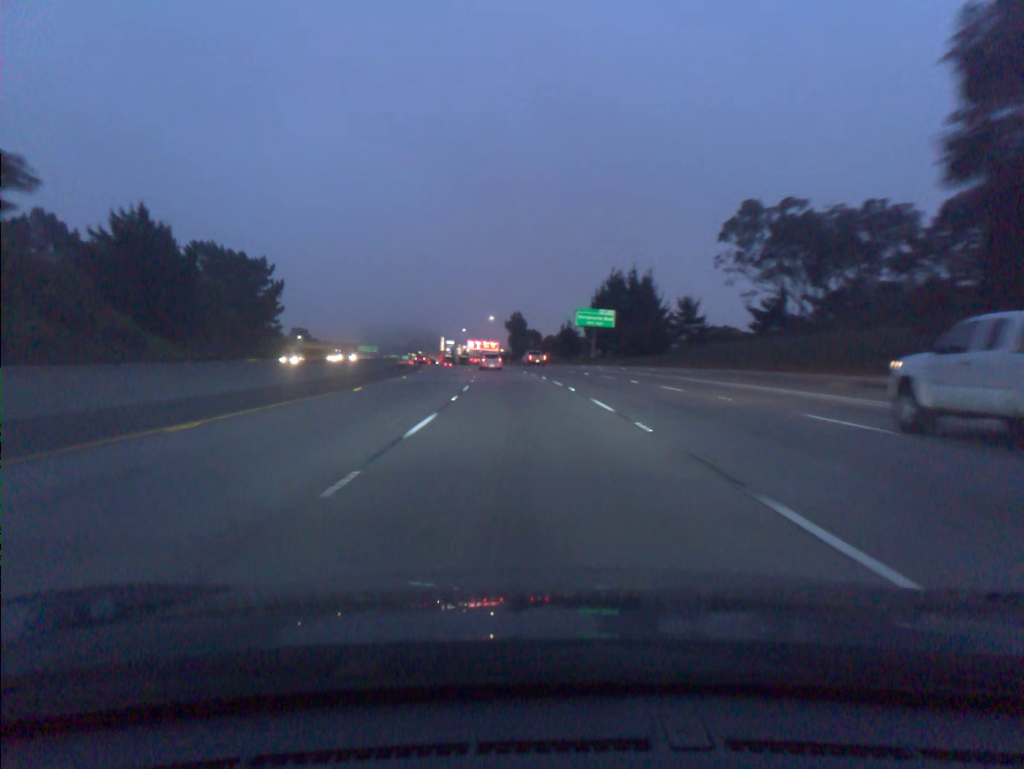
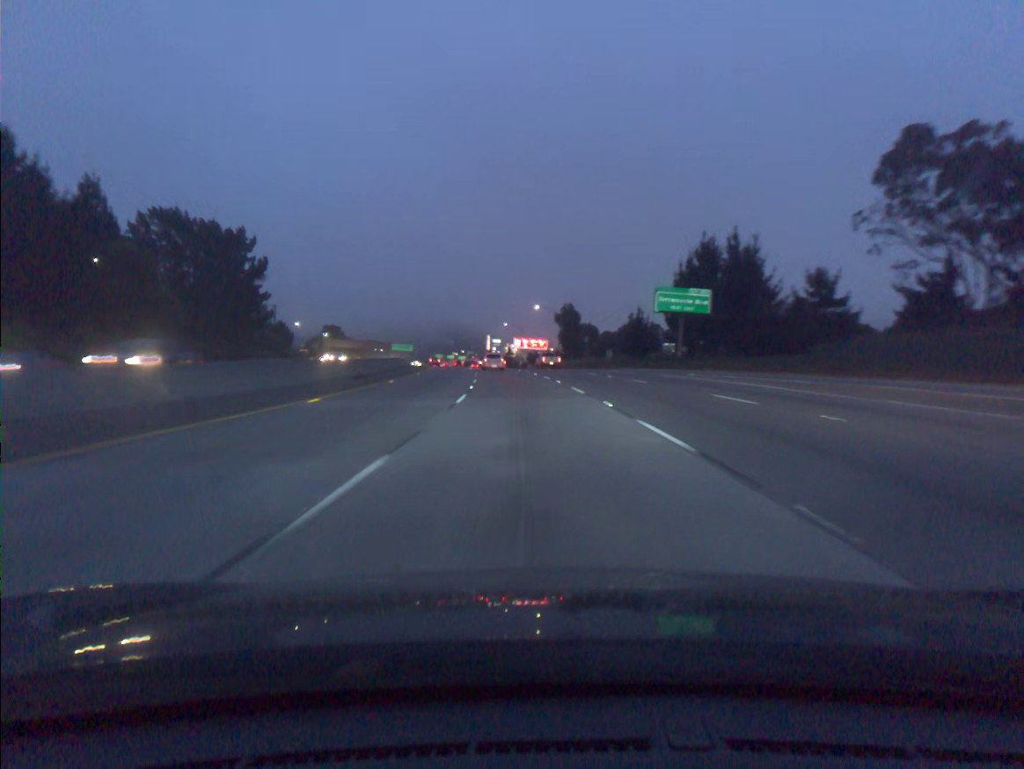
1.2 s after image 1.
(-1.1, +35.8) m; -4°
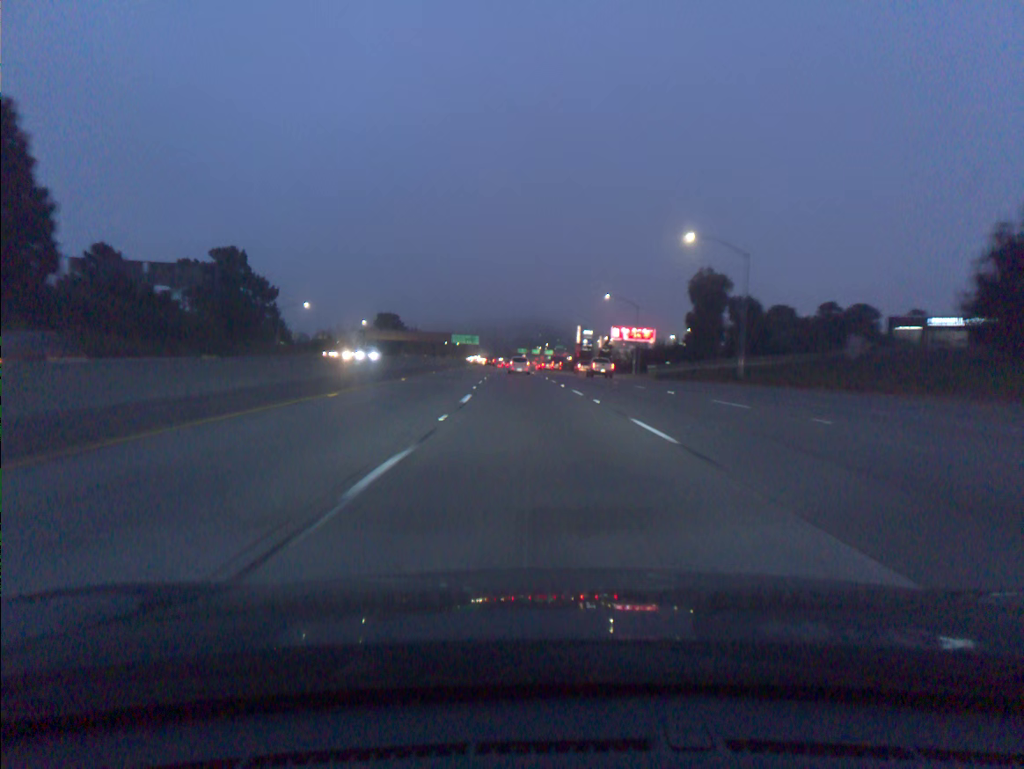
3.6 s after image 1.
(-4.2, +71.4) m; -7°
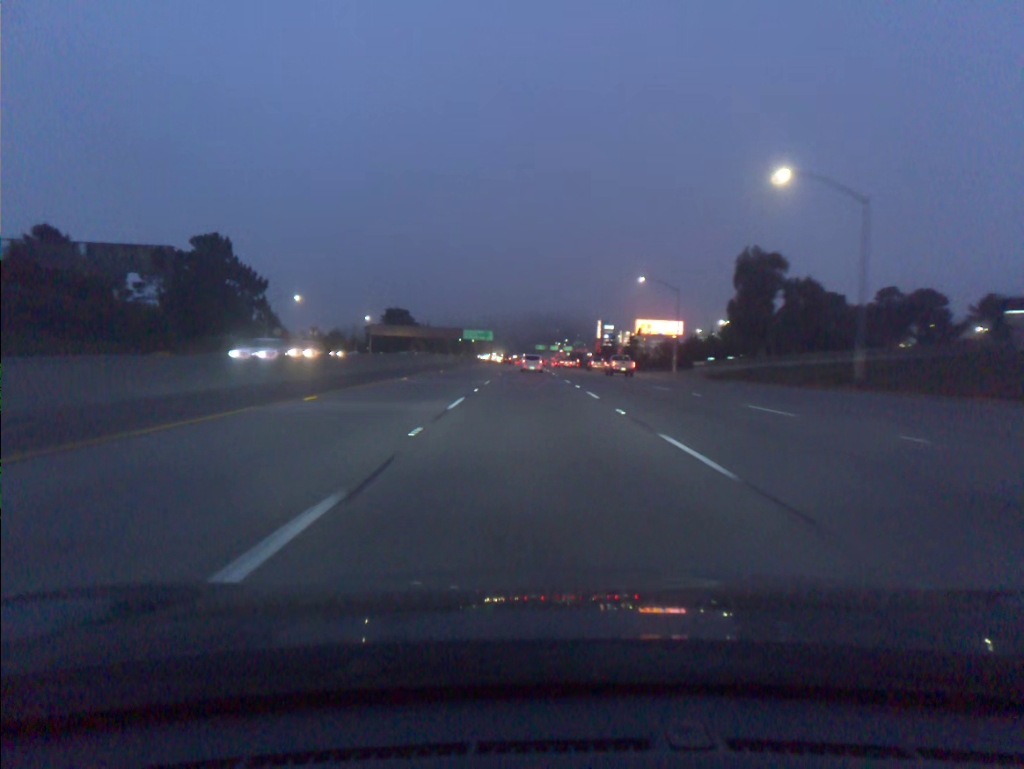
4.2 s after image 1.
(-0.2, +17.9) m; -1°
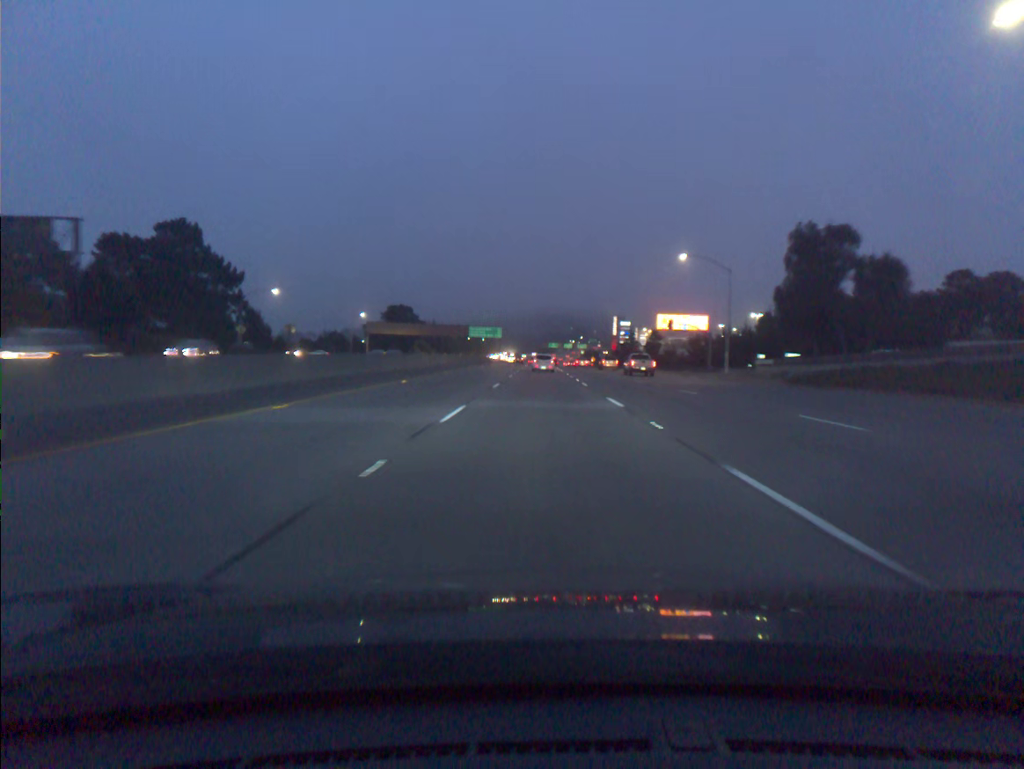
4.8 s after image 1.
(-0.2, +17.9) m; -1°
